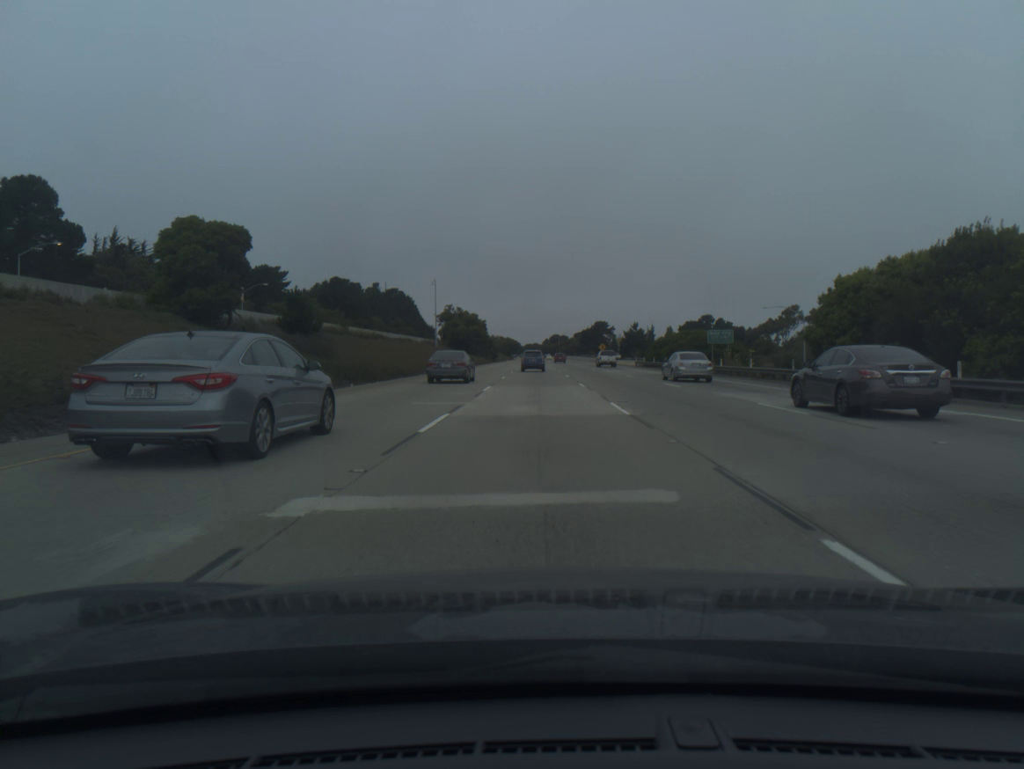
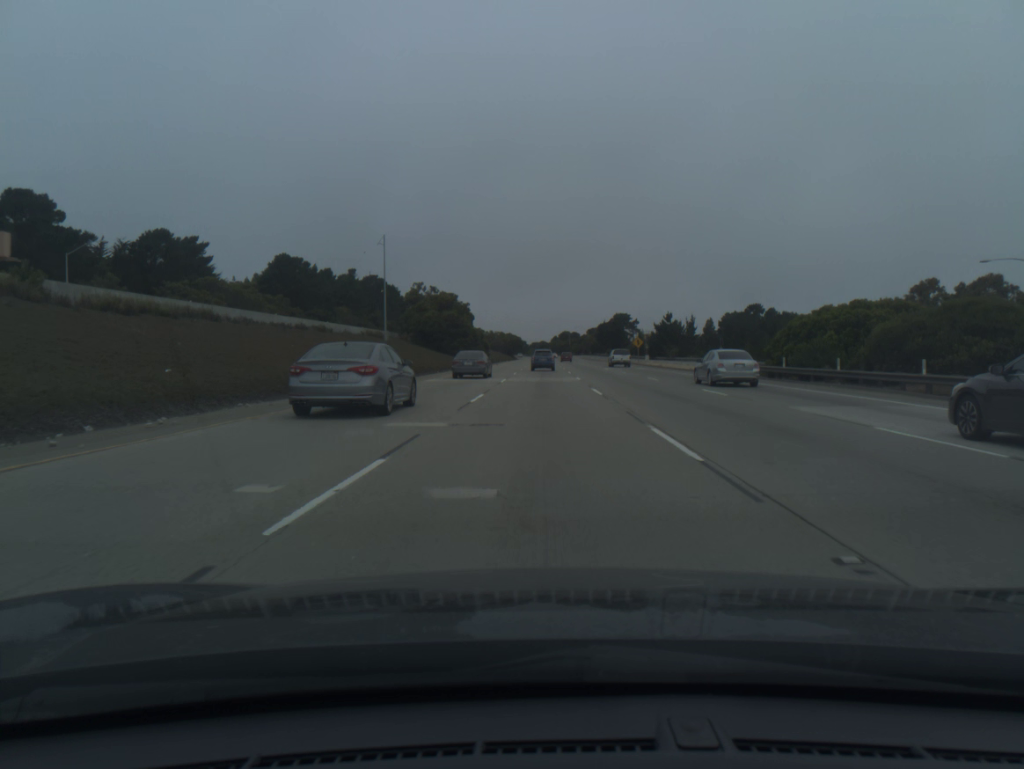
(-0.2, +50.6) m; -1°
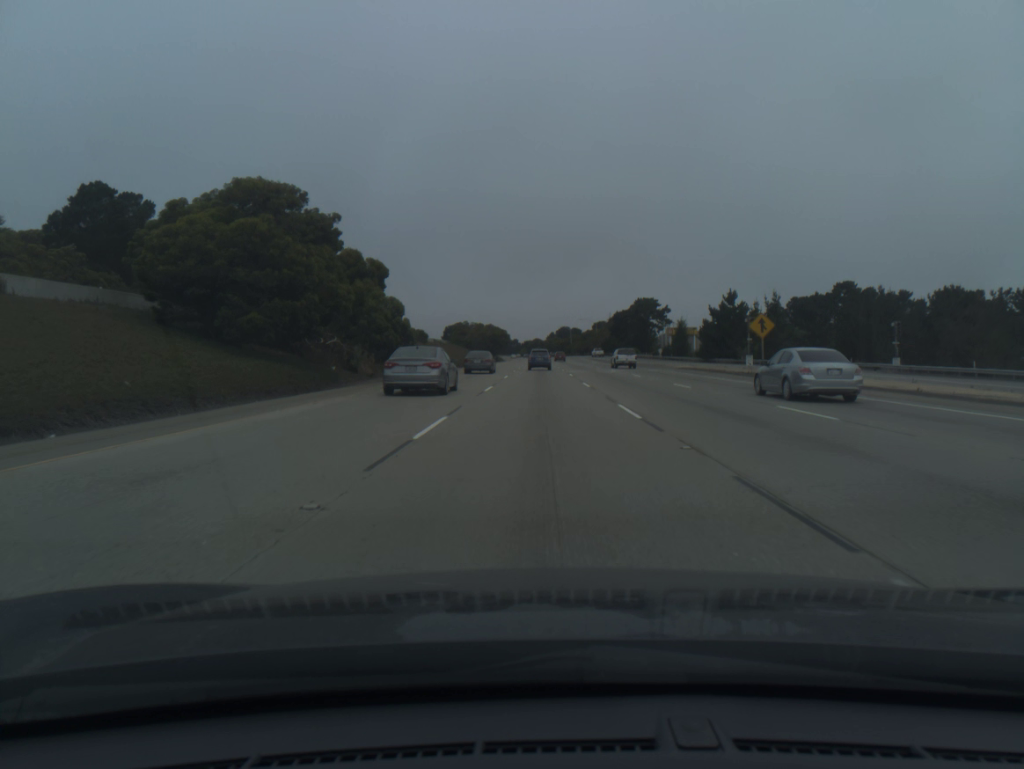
(+0.2, +67.4) m; 0°
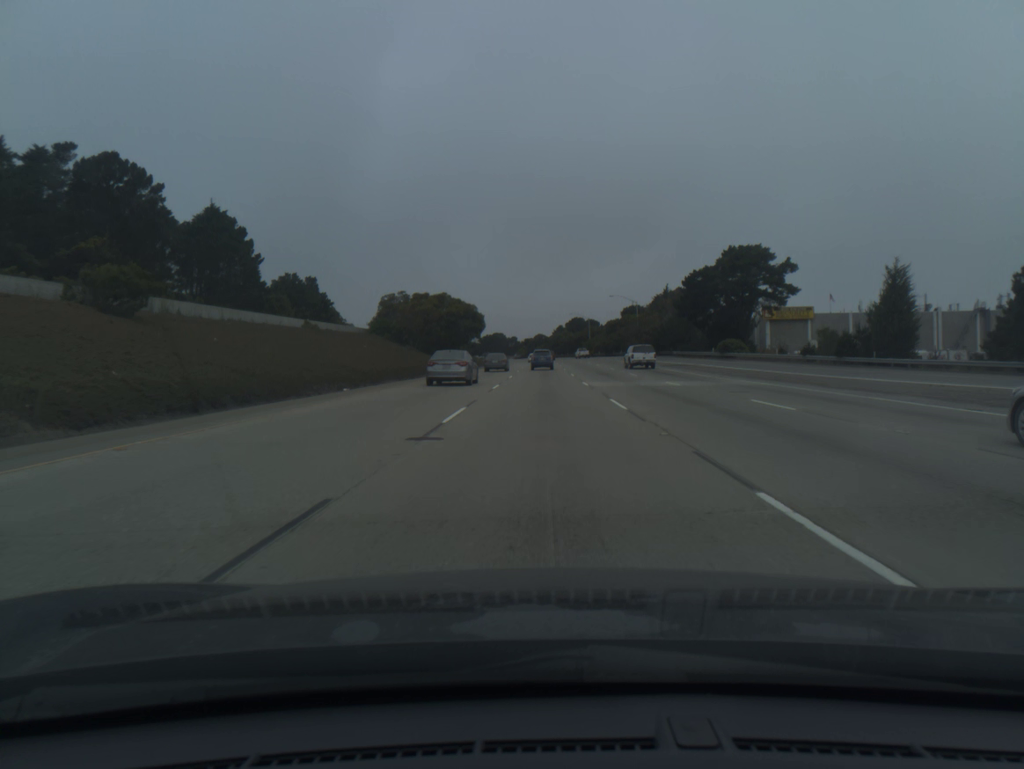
(-0.1, +84.7) m; 0°
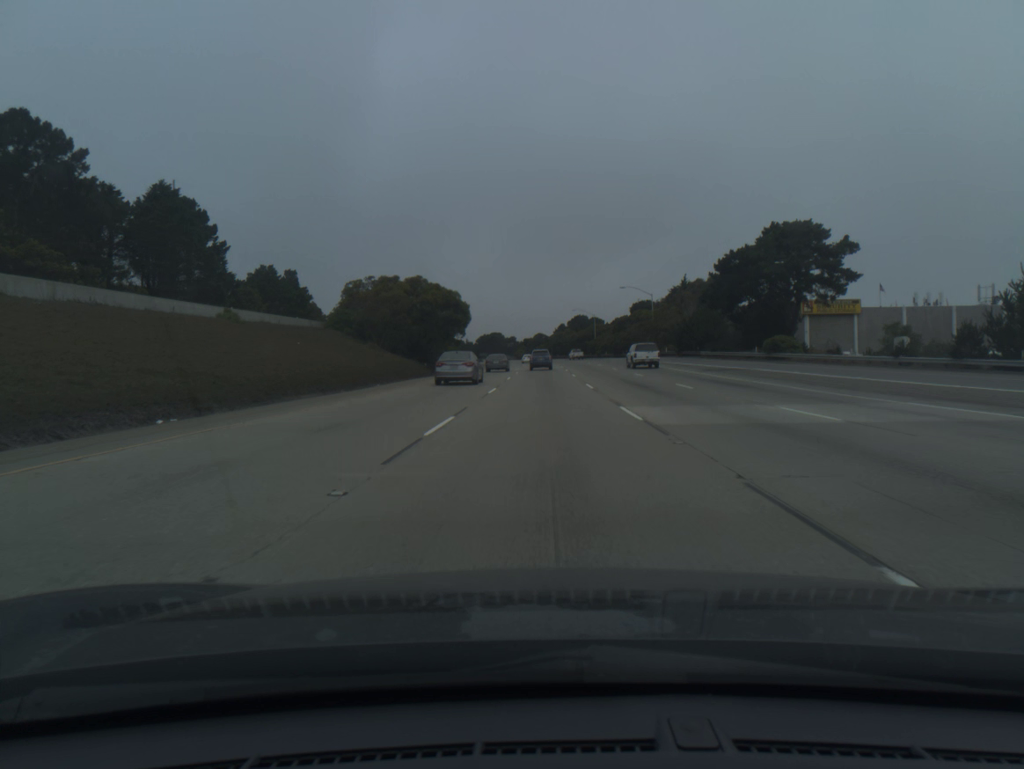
(0.0, +17.0) m; 0°
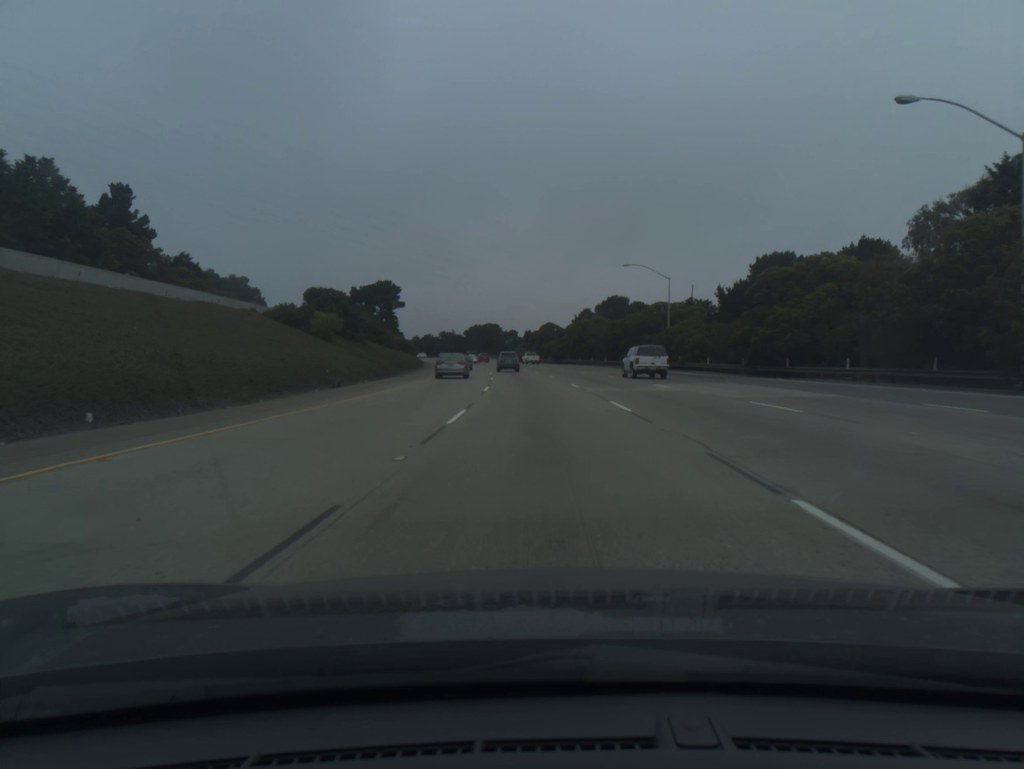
(-0.2, +85.4) m; -1°
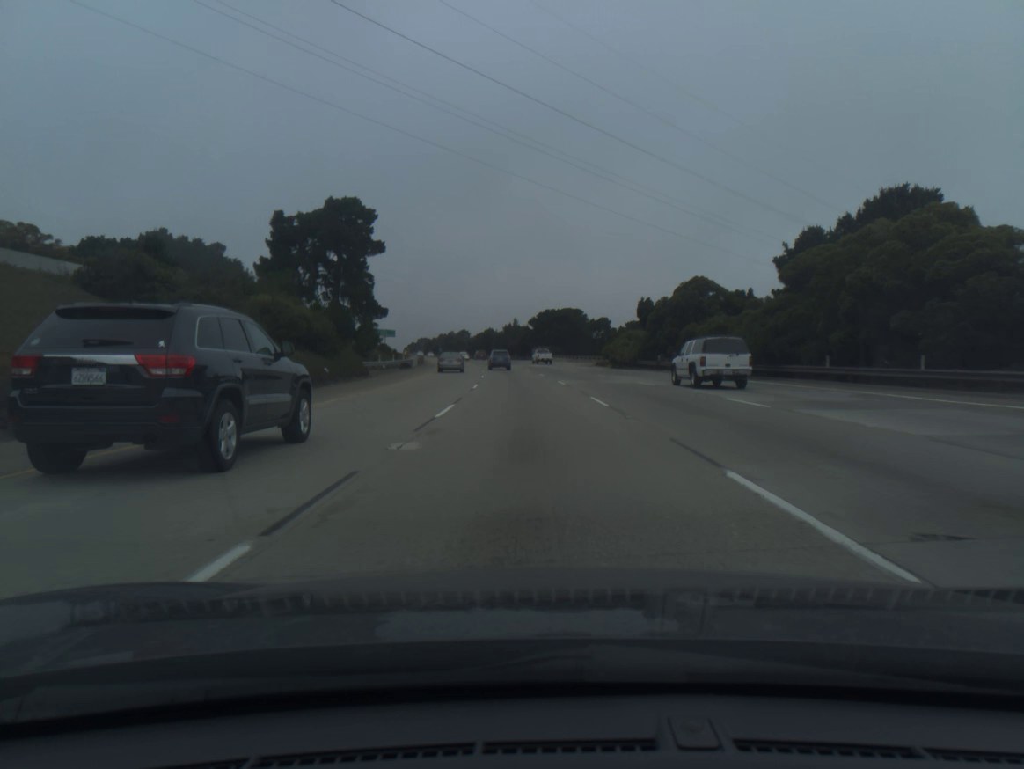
(-4.1, +86.1) m; -6°
